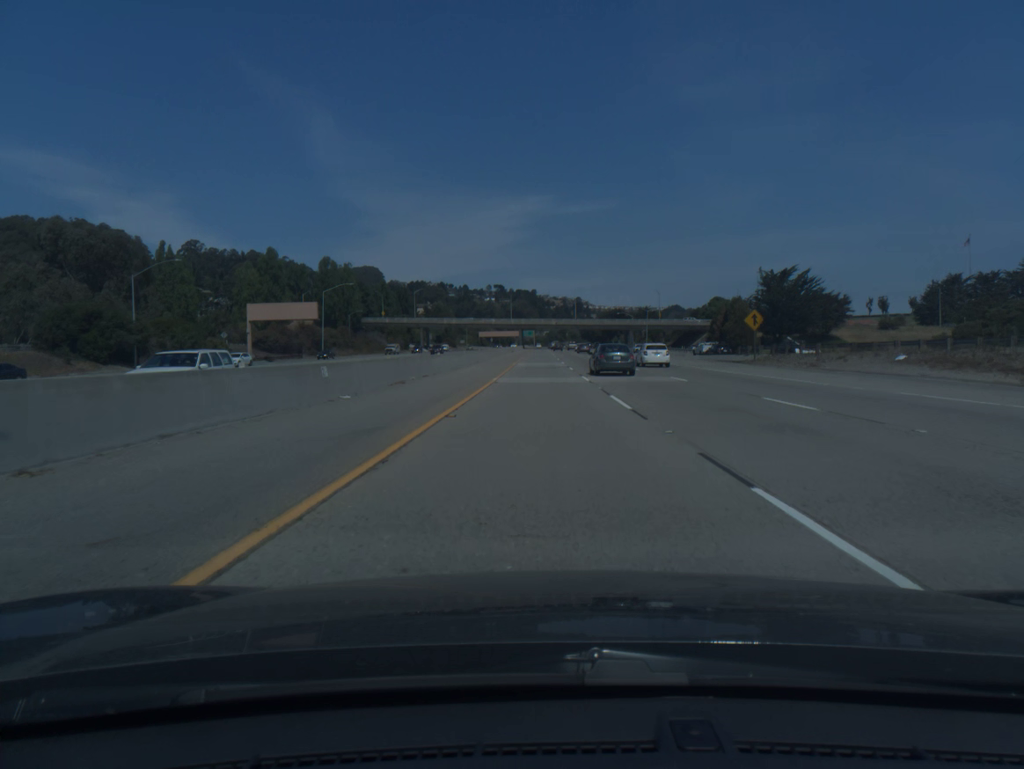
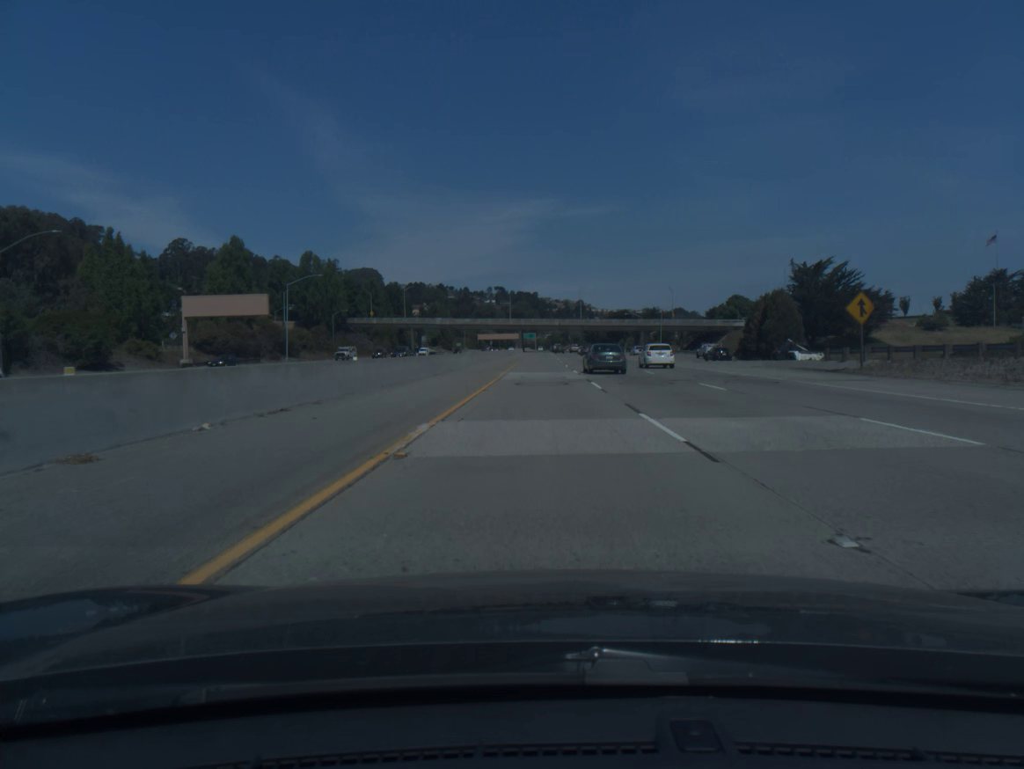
(0.0, +20.0) m; 0°
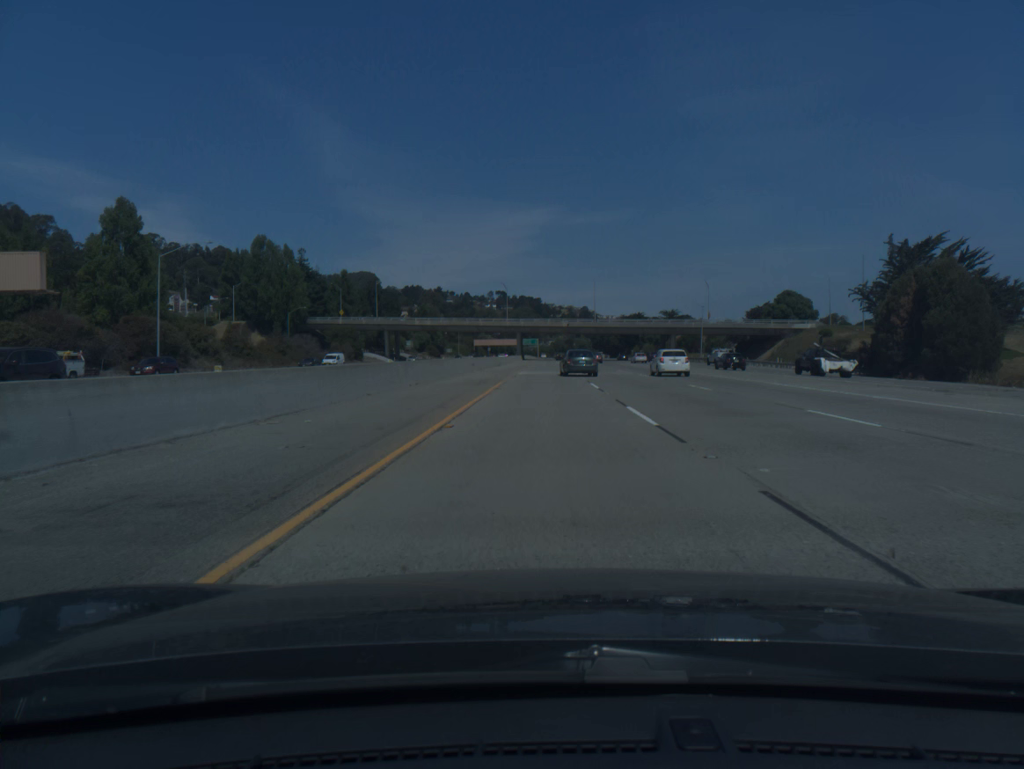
(-0.1, +39.9) m; 0°
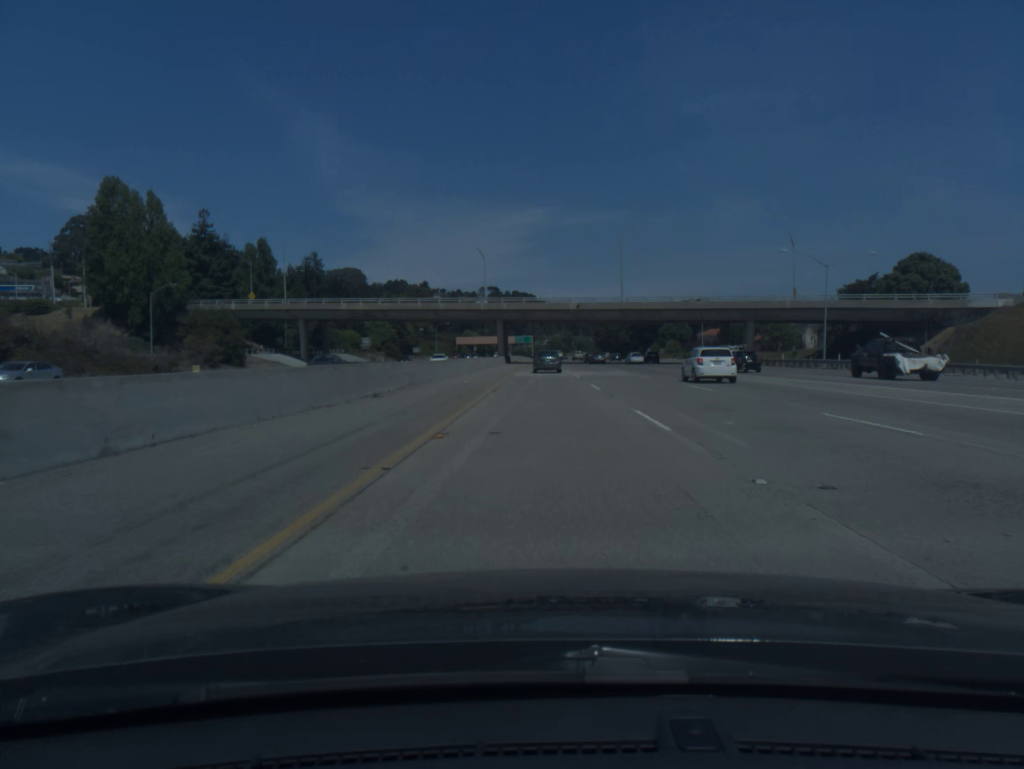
(+0.2, +59.6) m; 0°
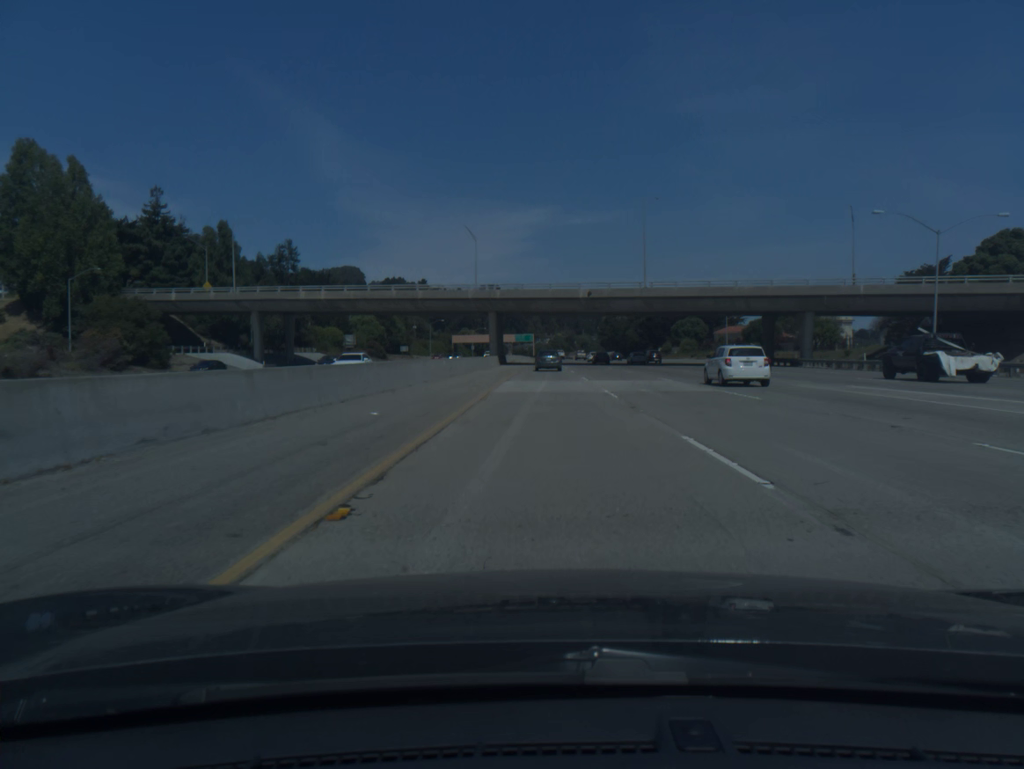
(0.0, +19.9) m; 0°
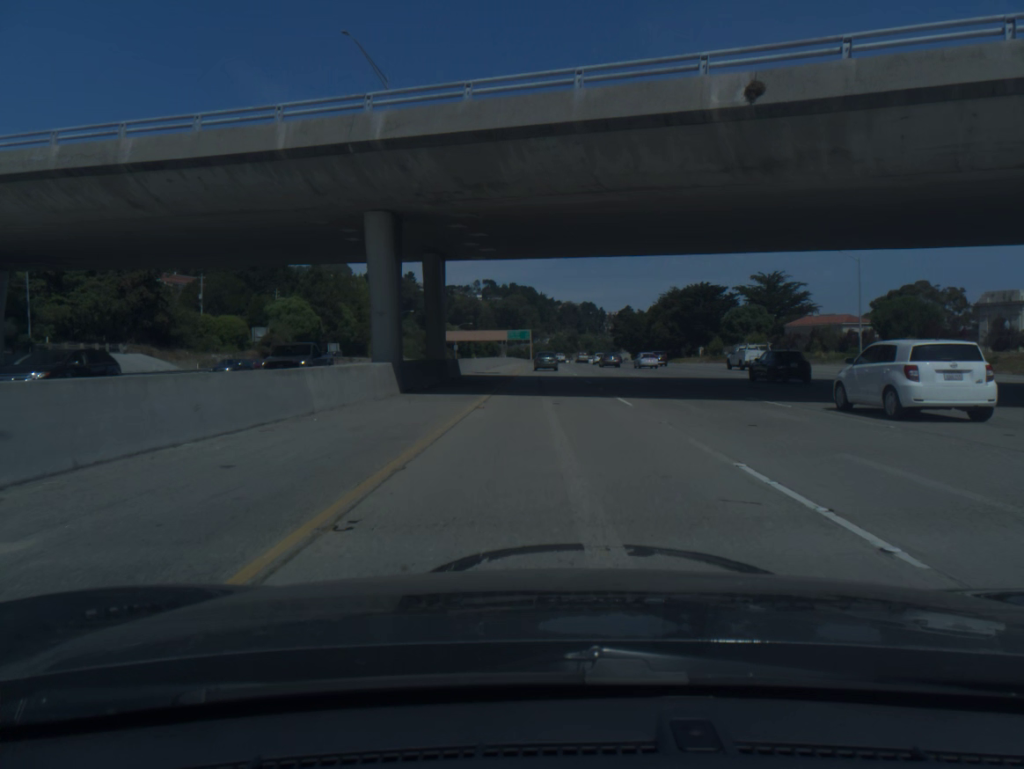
(0.0, +59.7) m; 0°
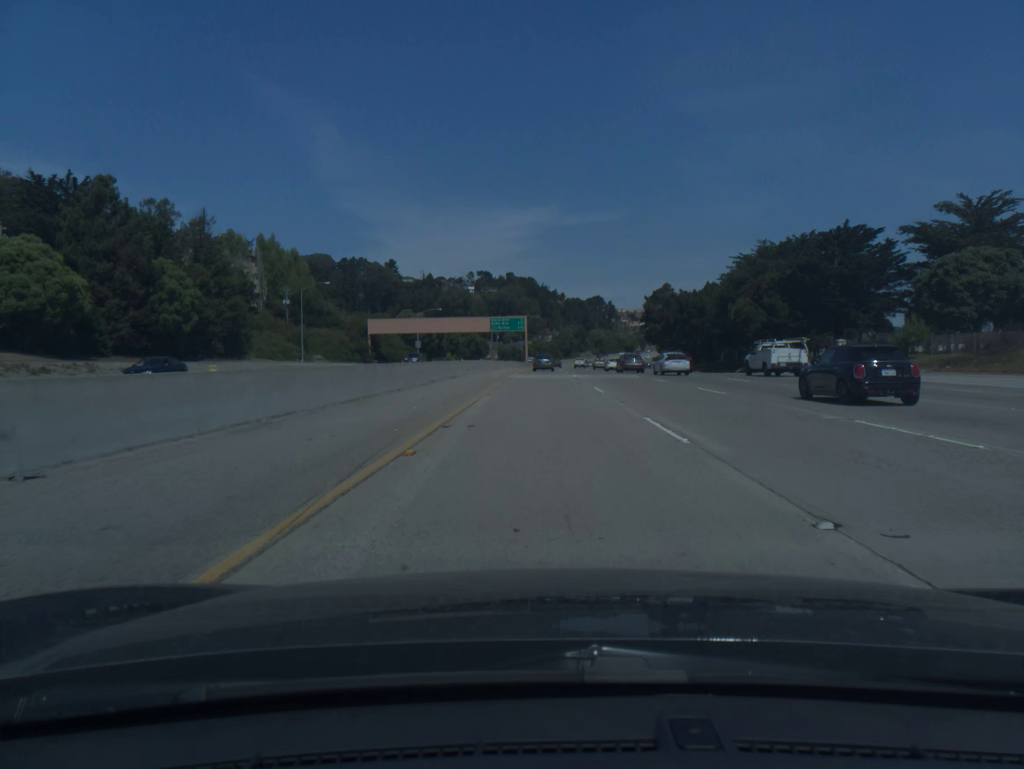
(+0.1, +79.9) m; 0°
